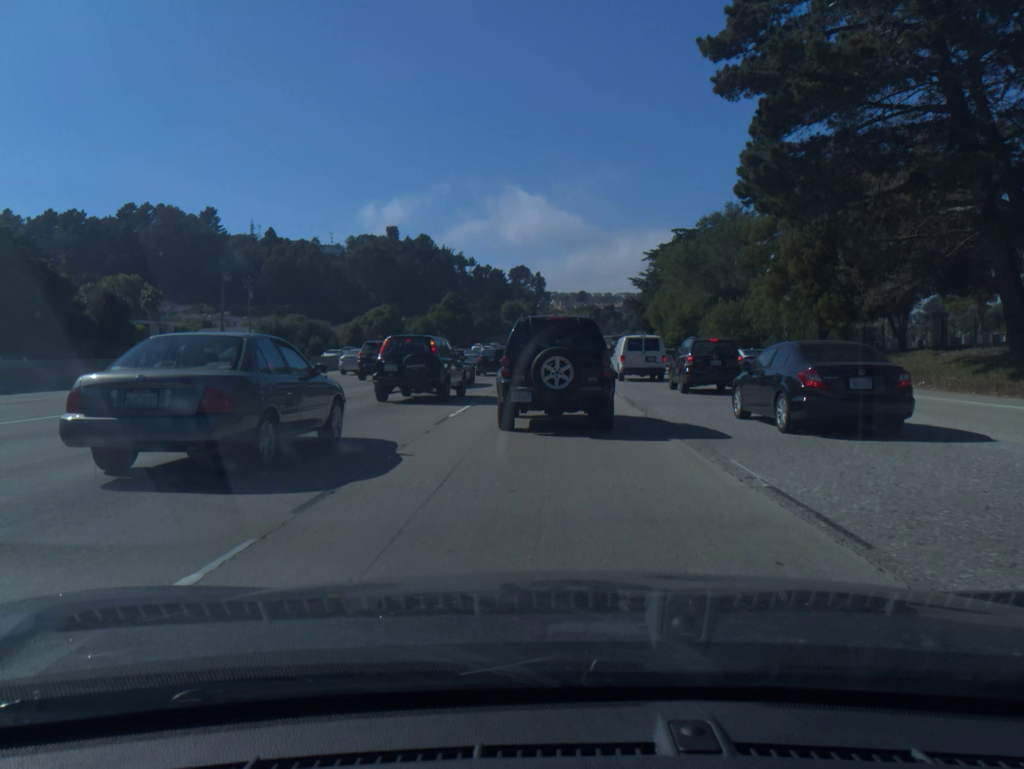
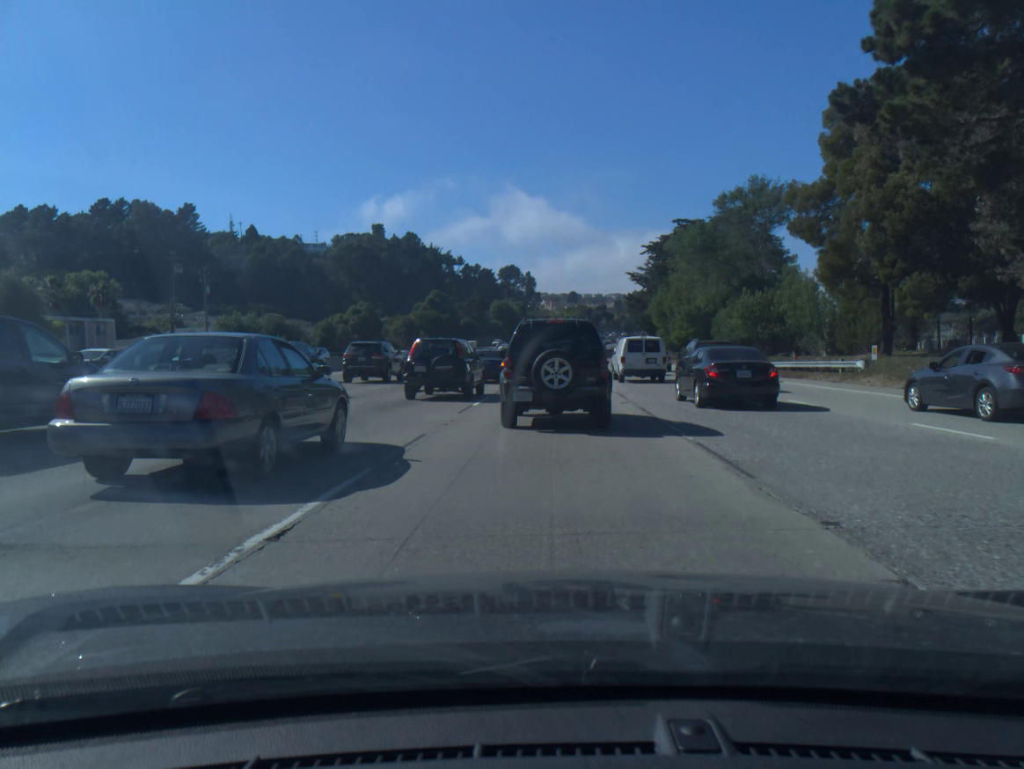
(0.0, +11.4) m; +1°
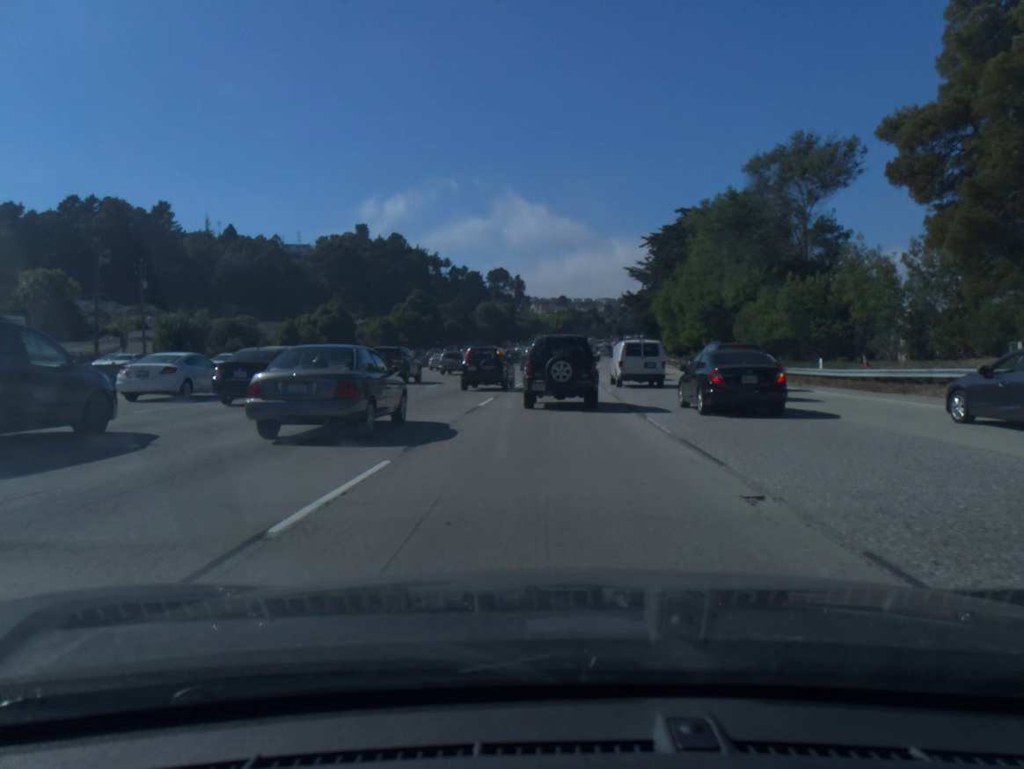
(+0.1, +13.2) m; 0°
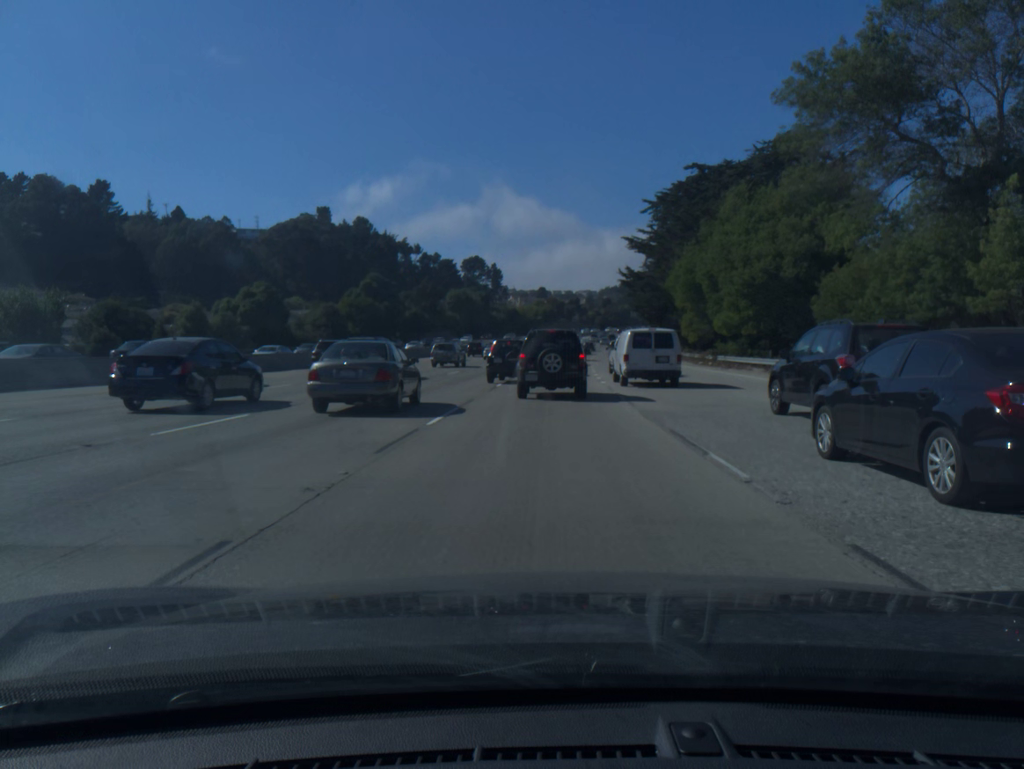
(+0.3, +21.6) m; +1°
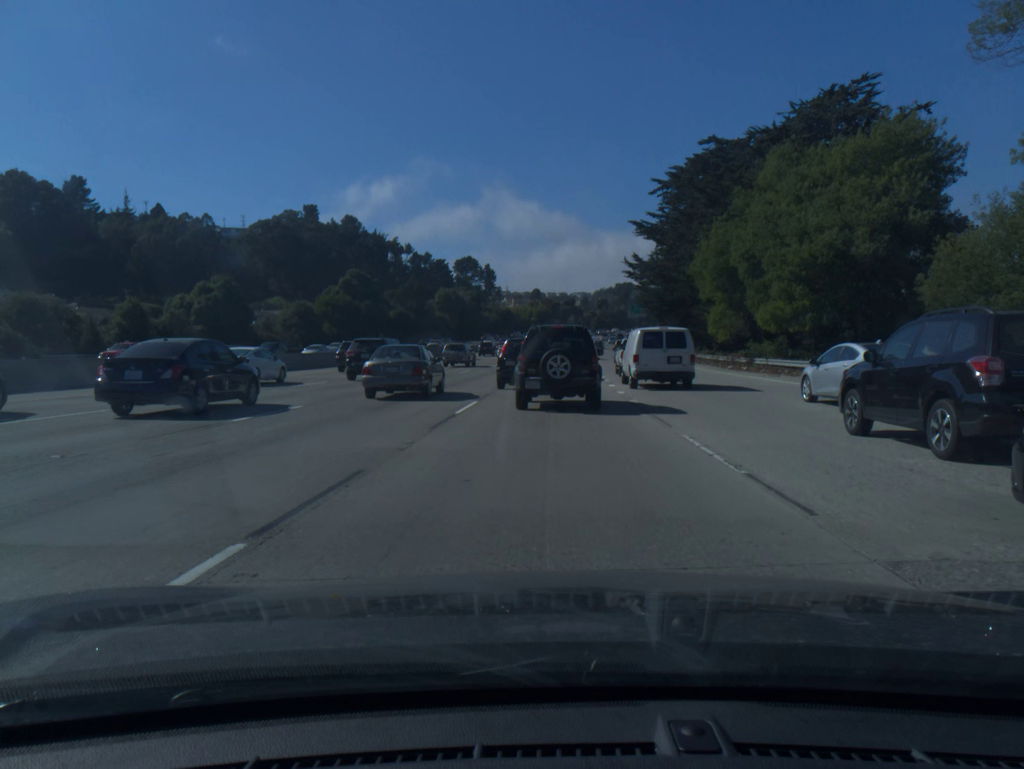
(0.0, +12.0) m; +1°
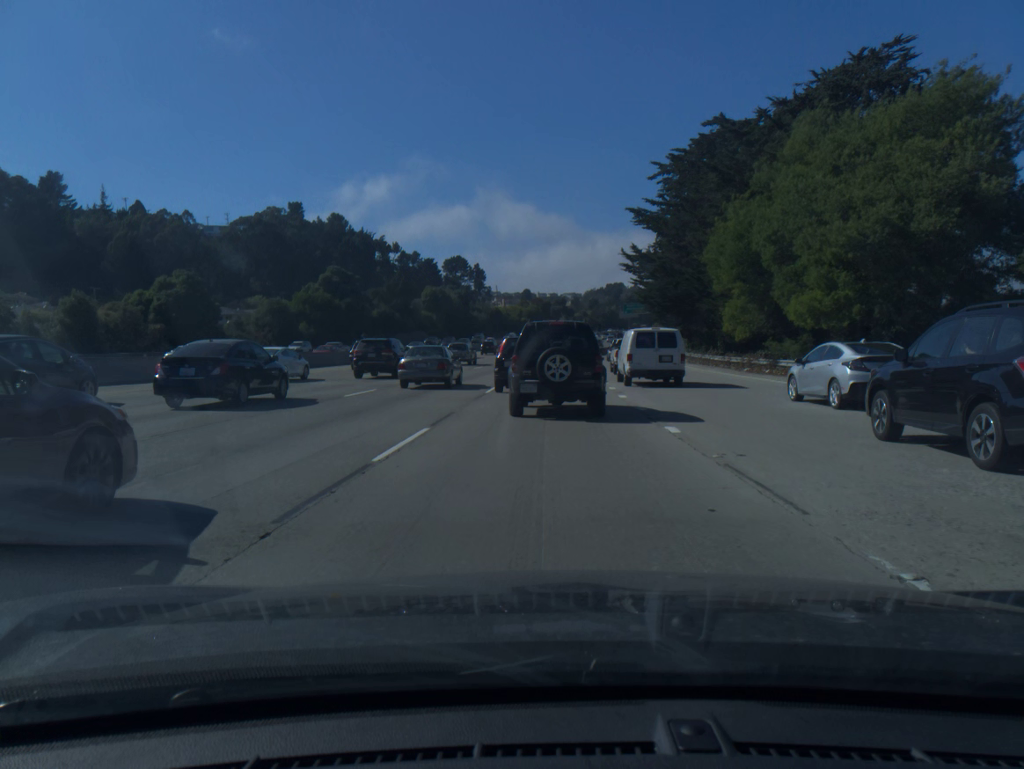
(0.0, +6.9) m; 0°
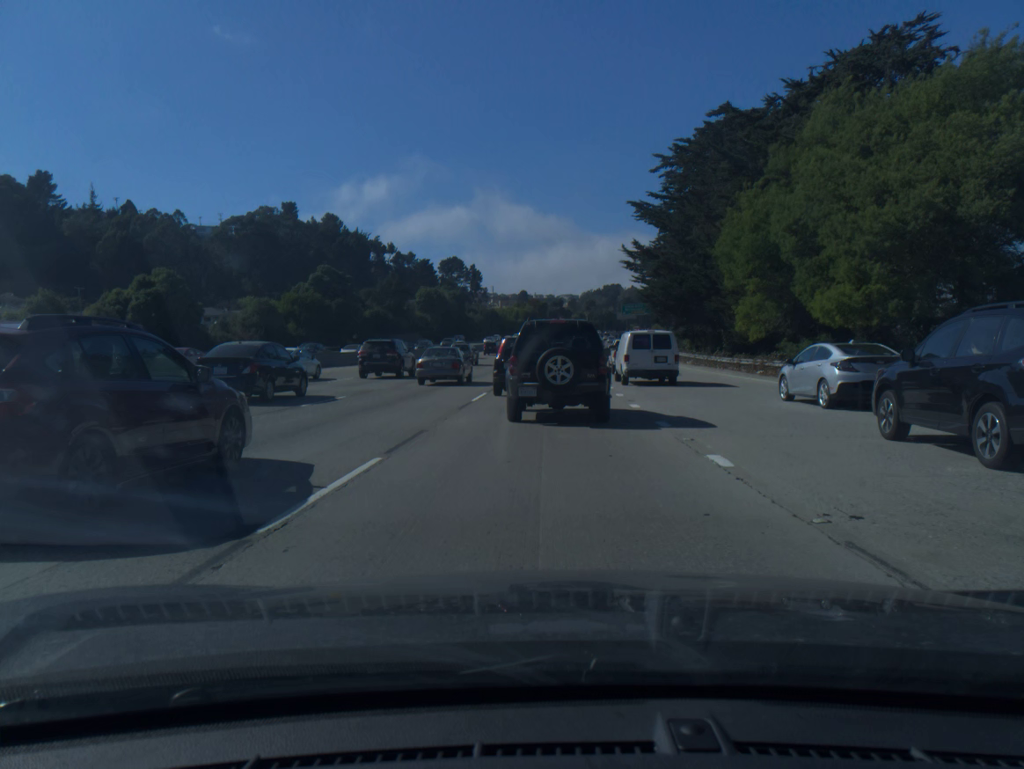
(0.0, +3.5) m; 0°
